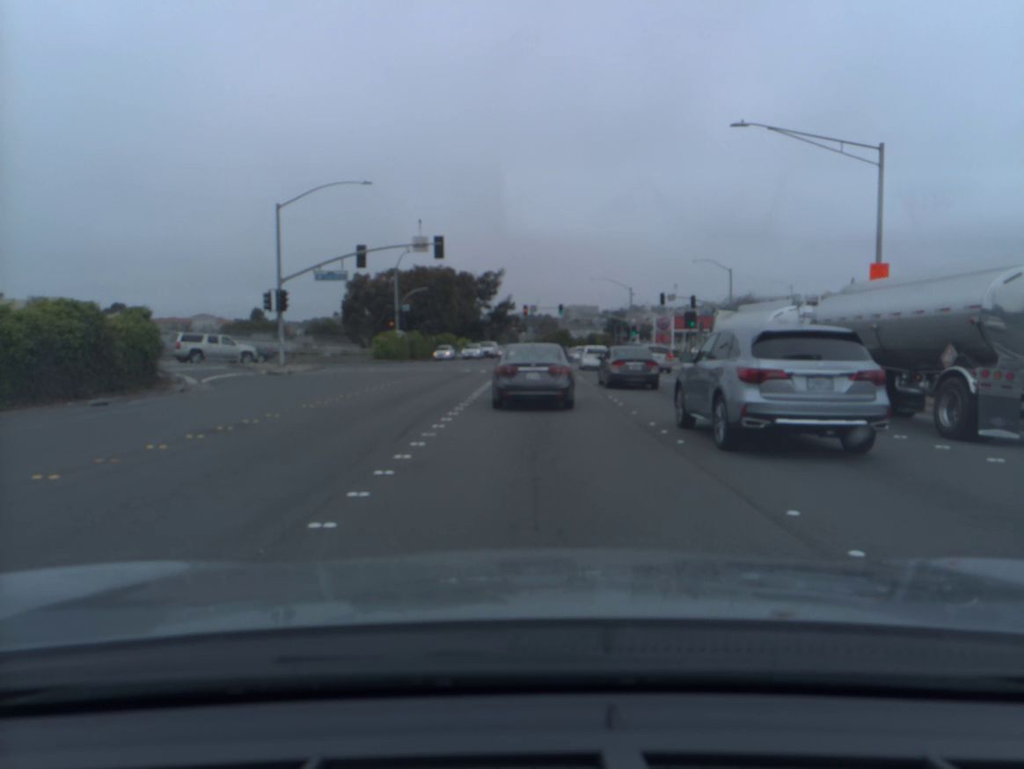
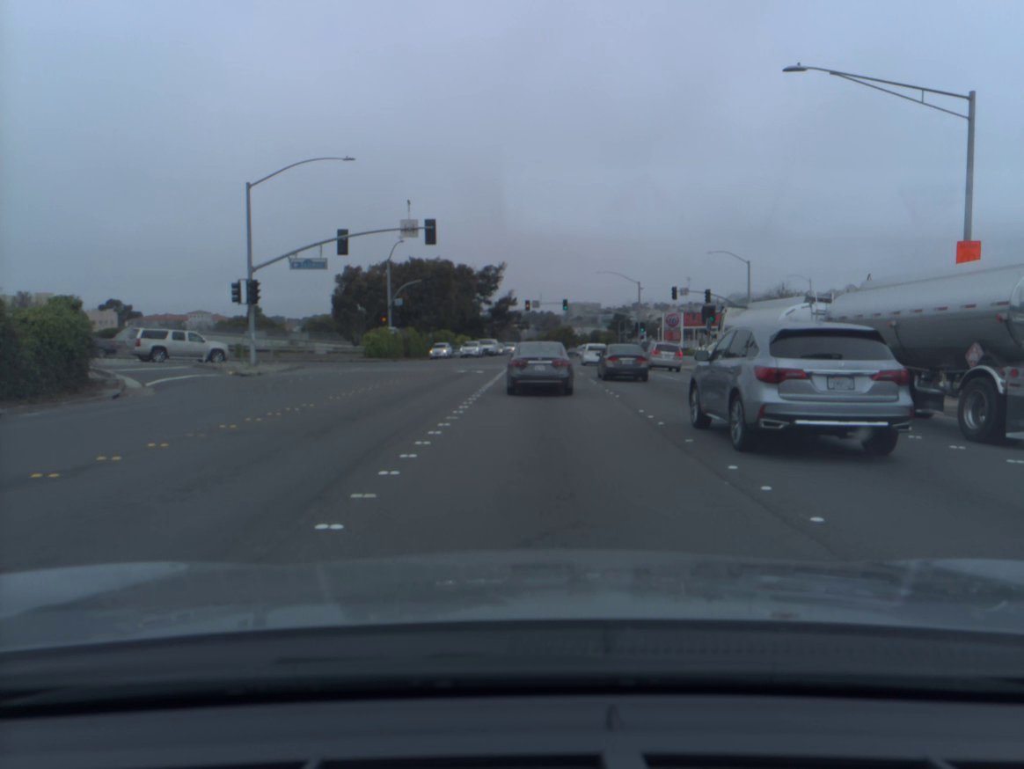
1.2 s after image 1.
(0.0, +4.9) m; +1°
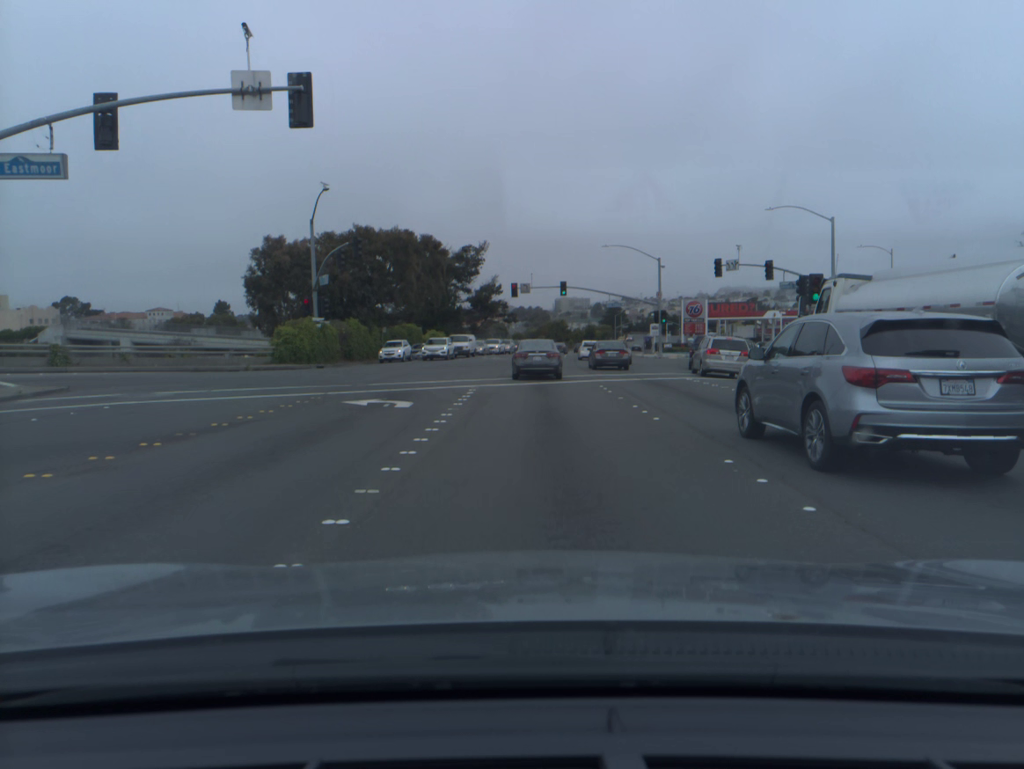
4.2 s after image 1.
(+0.2, +21.7) m; +1°
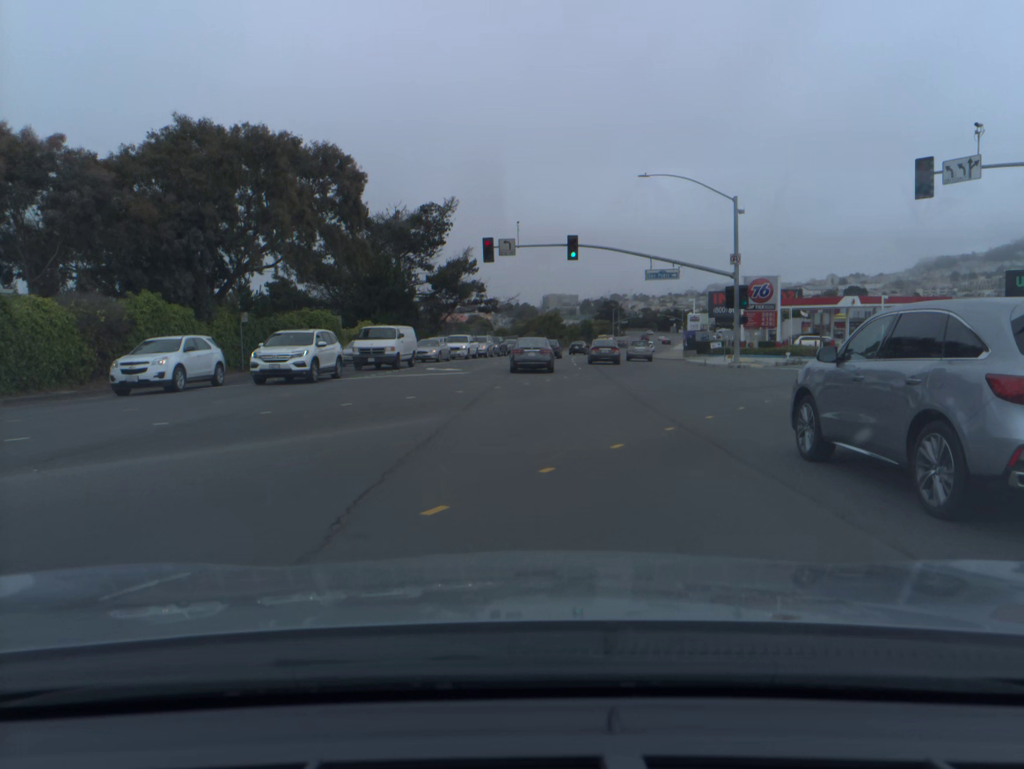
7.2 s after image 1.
(+0.4, +30.9) m; +1°
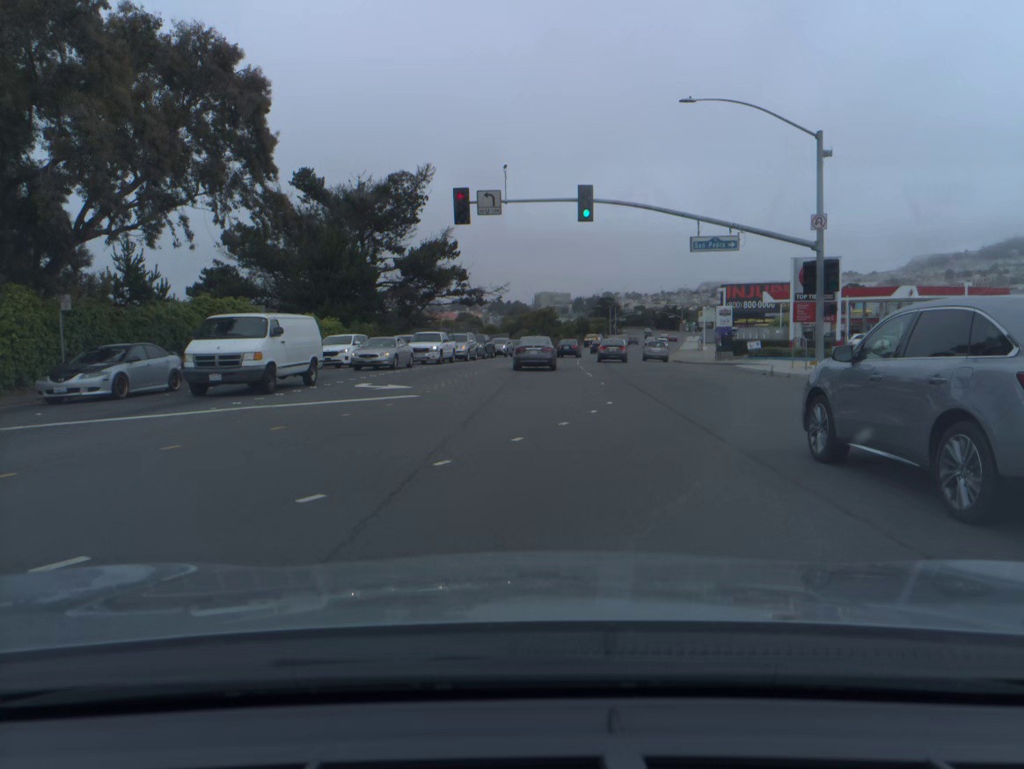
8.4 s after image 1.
(0.0, +13.6) m; +1°
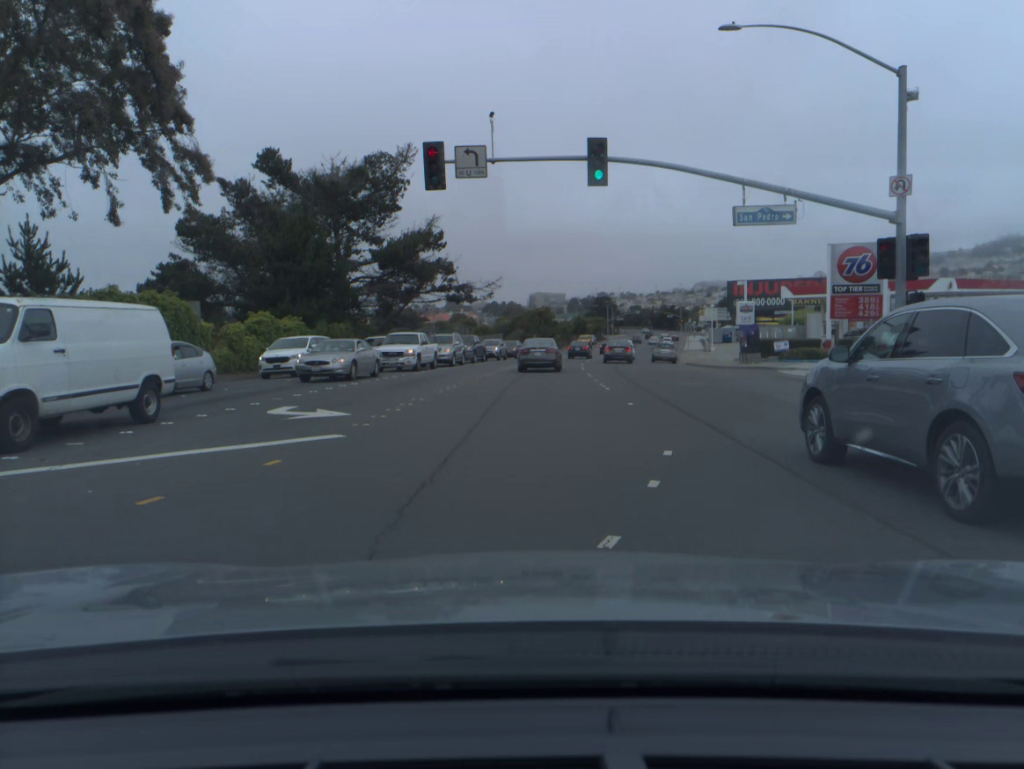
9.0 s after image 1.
(0.0, +7.1) m; 0°
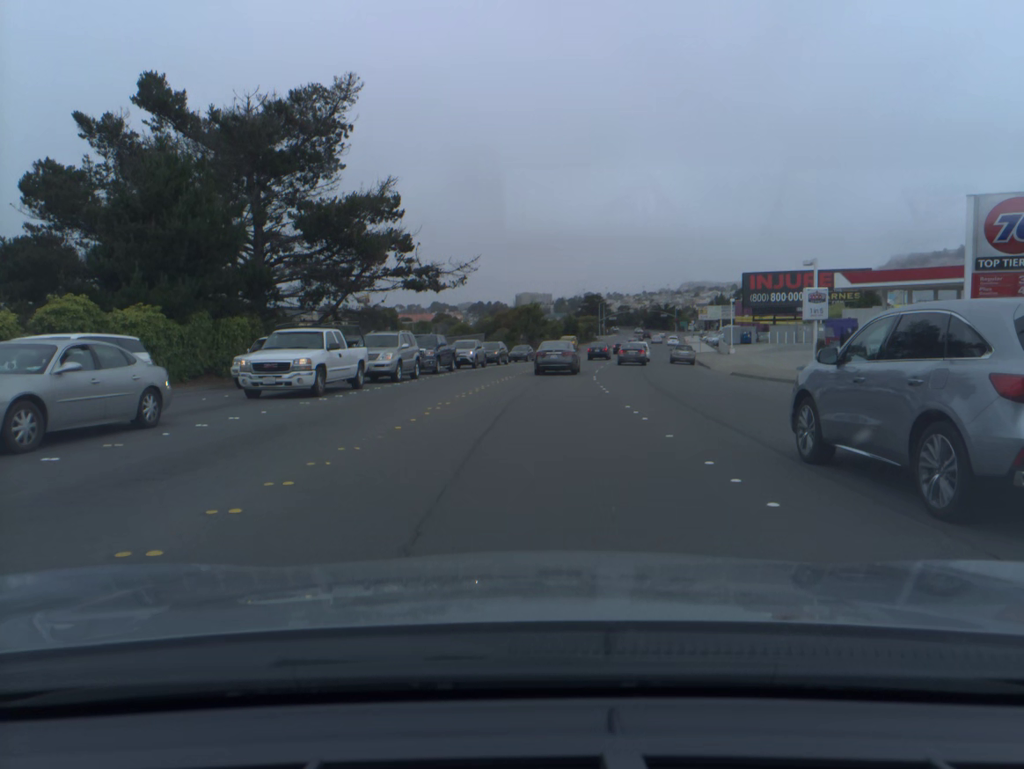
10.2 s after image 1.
(+0.1, +14.9) m; +1°
